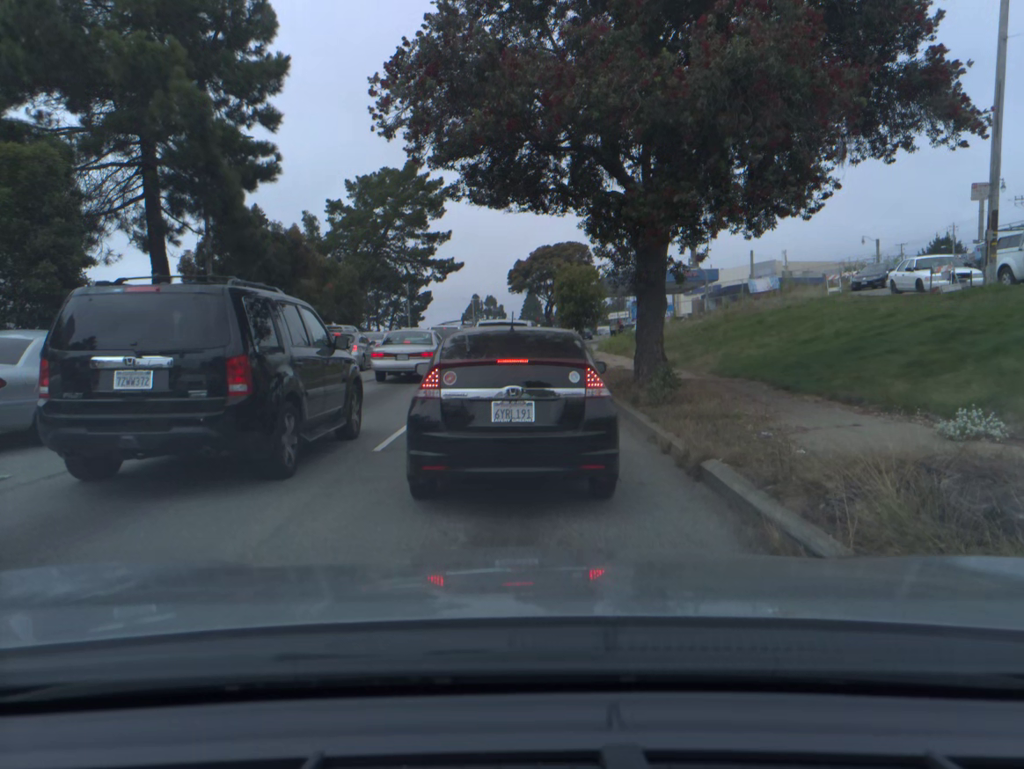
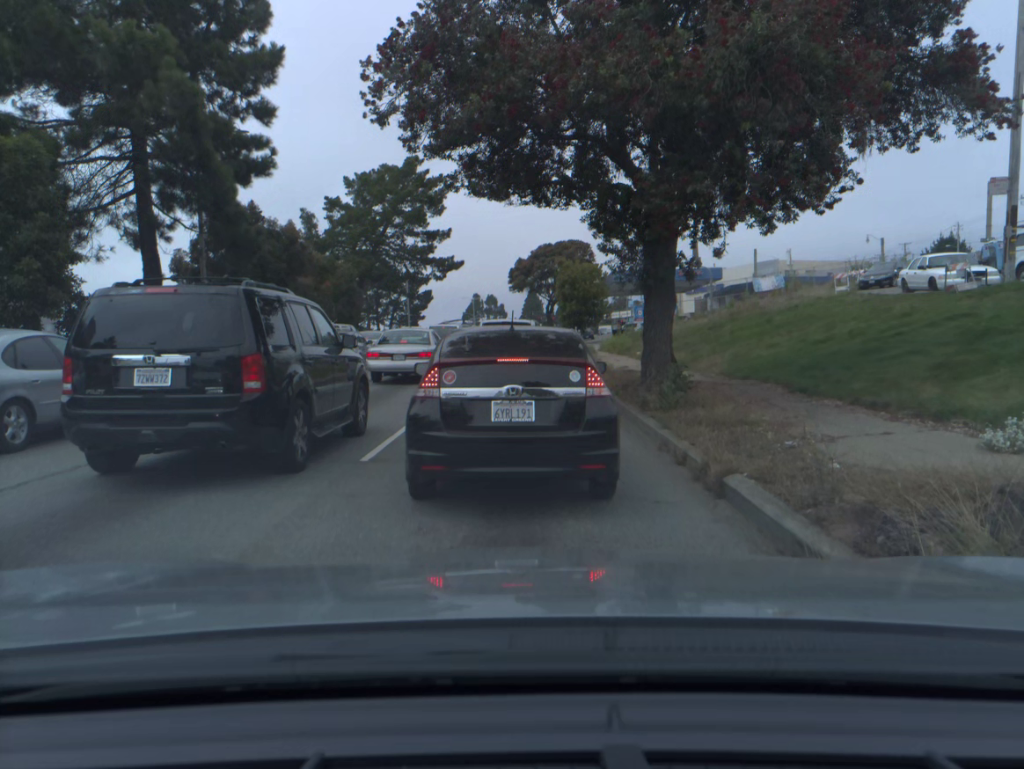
(0.0, +0.7) m; 0°
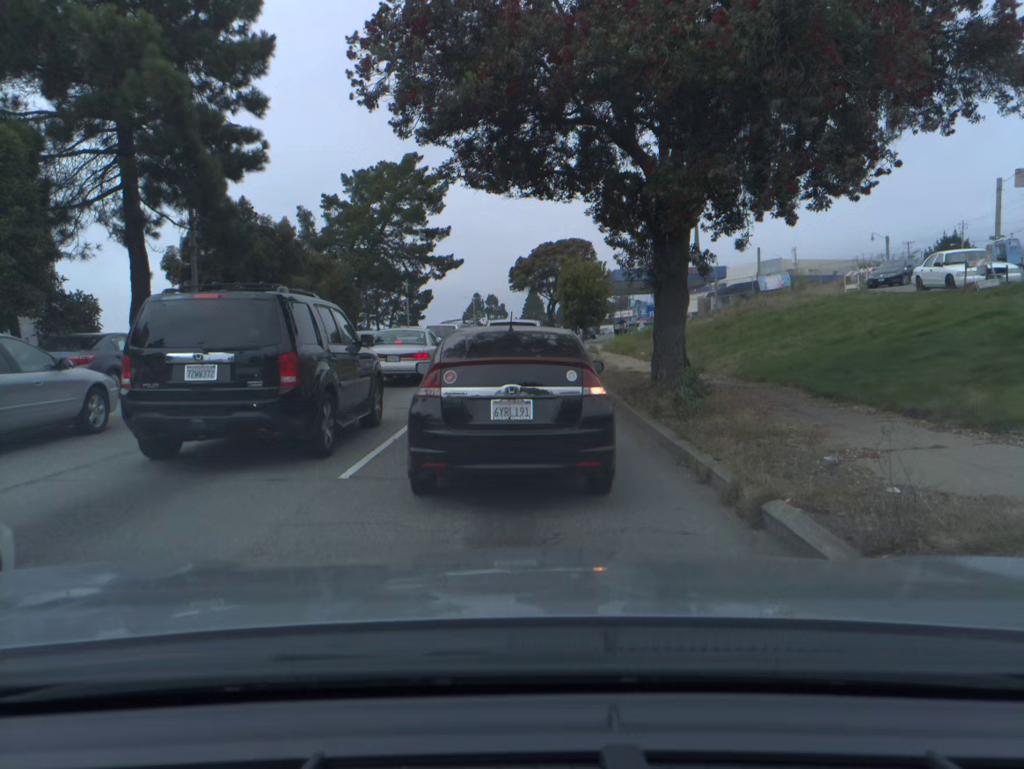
(0.0, +1.0) m; 0°
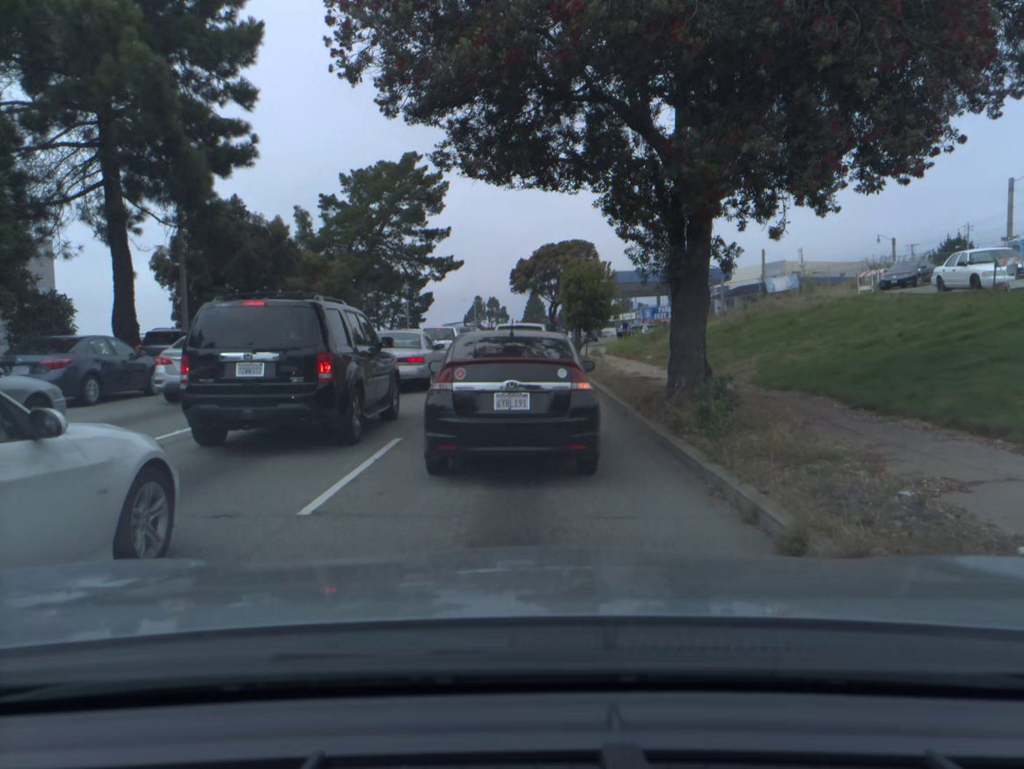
(0.0, +1.3) m; 0°
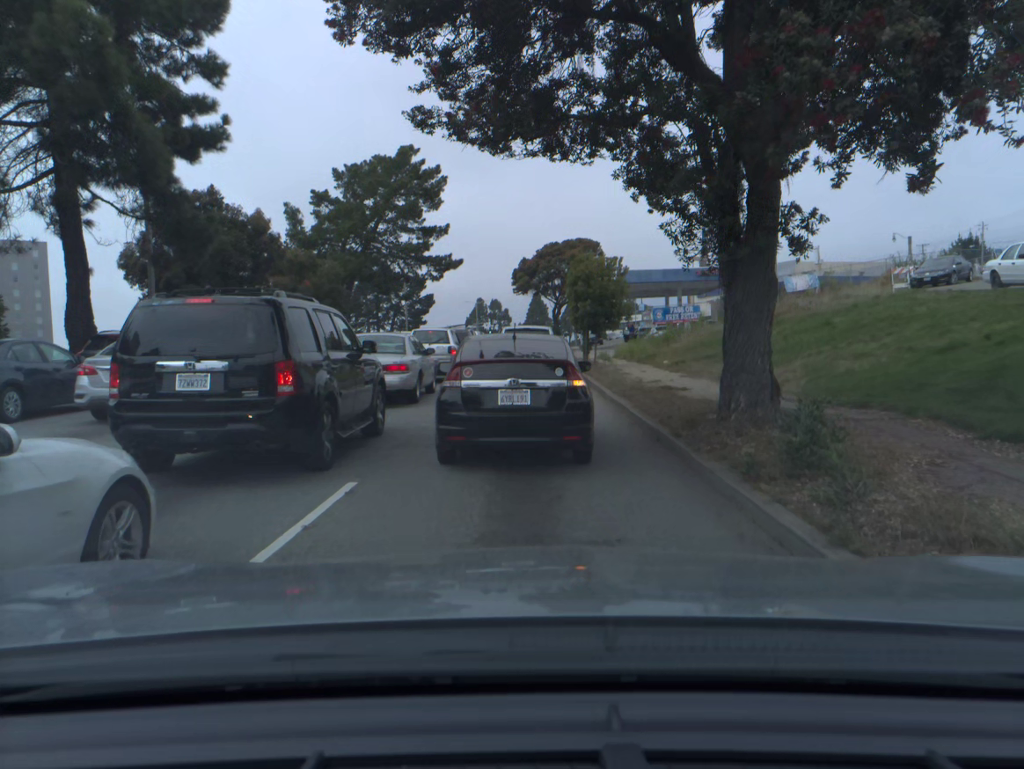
(-0.1, +2.8) m; 0°
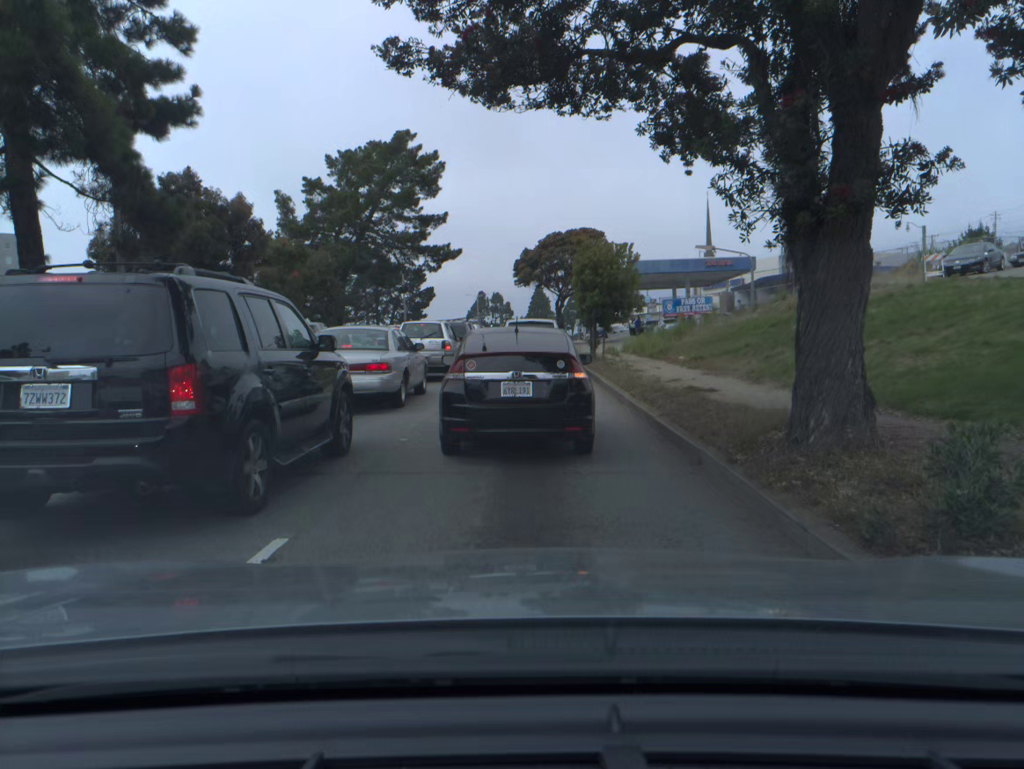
(0.0, +2.2) m; 0°
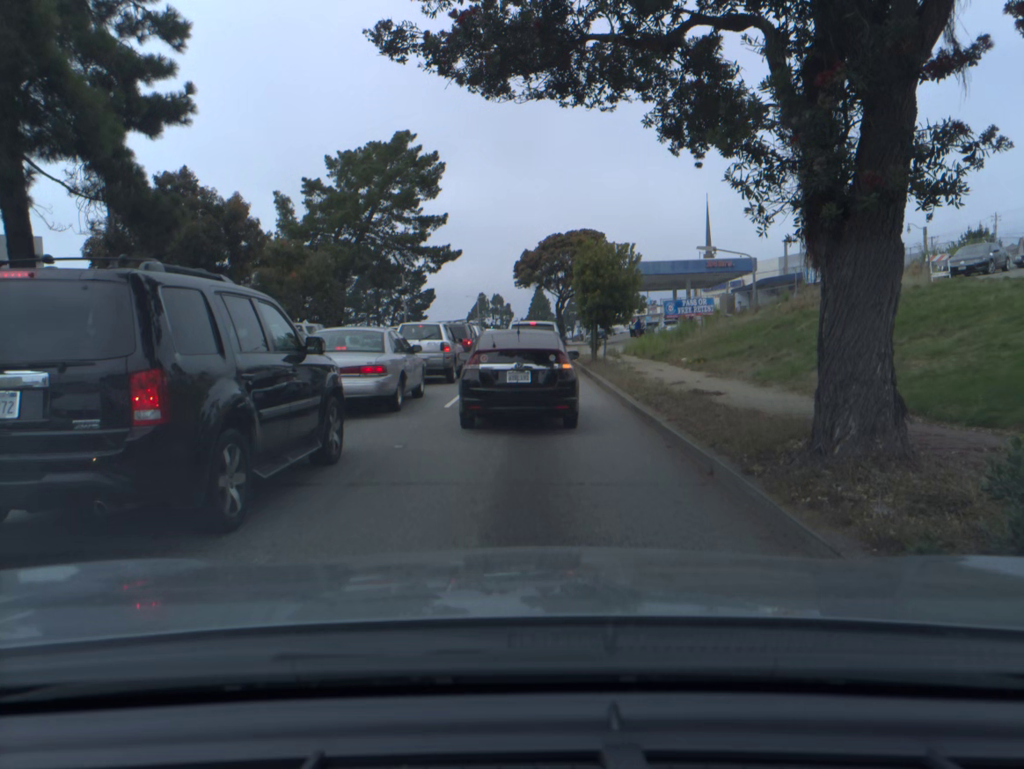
(0.0, +0.5) m; 0°
